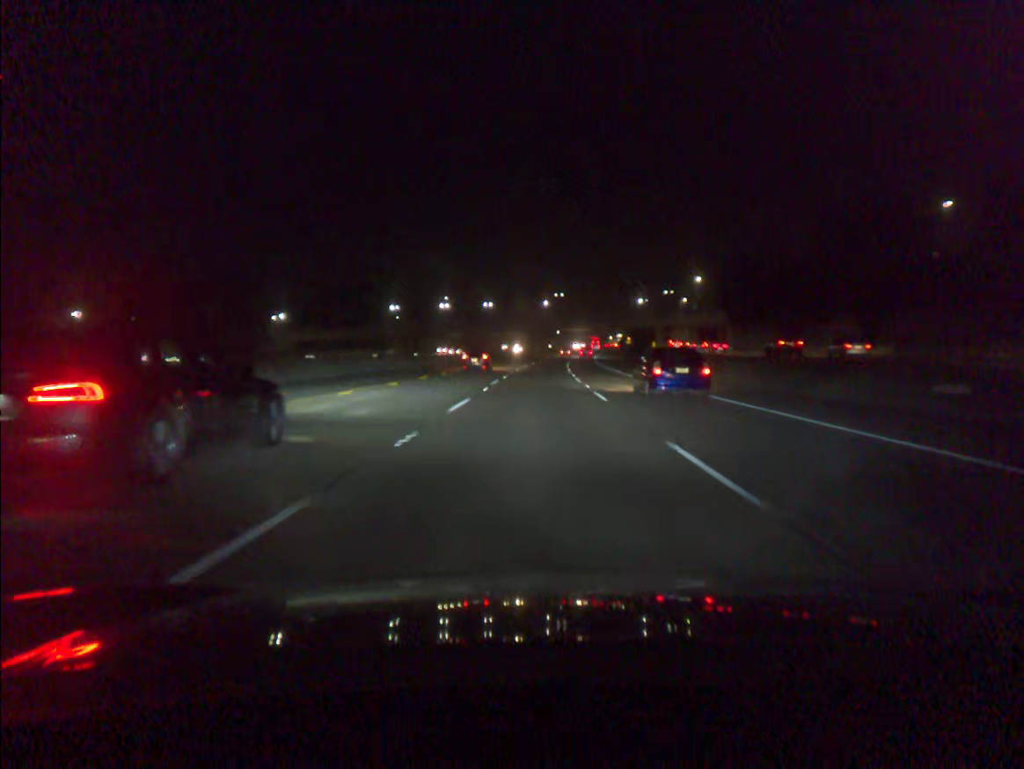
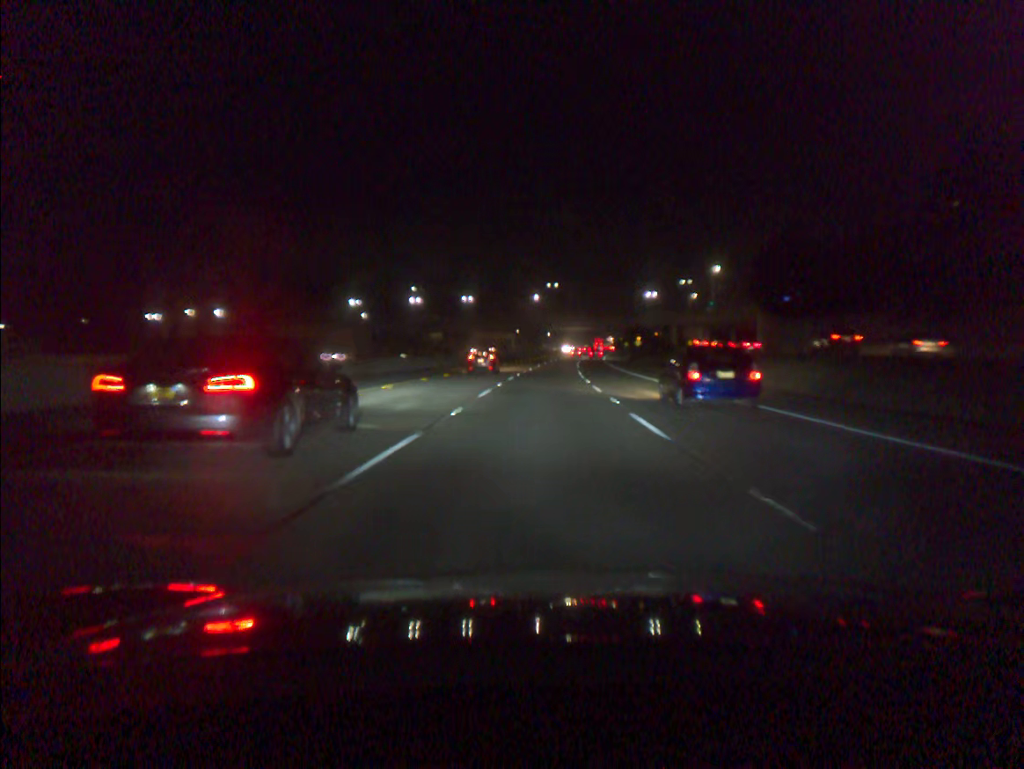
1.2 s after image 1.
(+0.2, +38.0) m; +1°
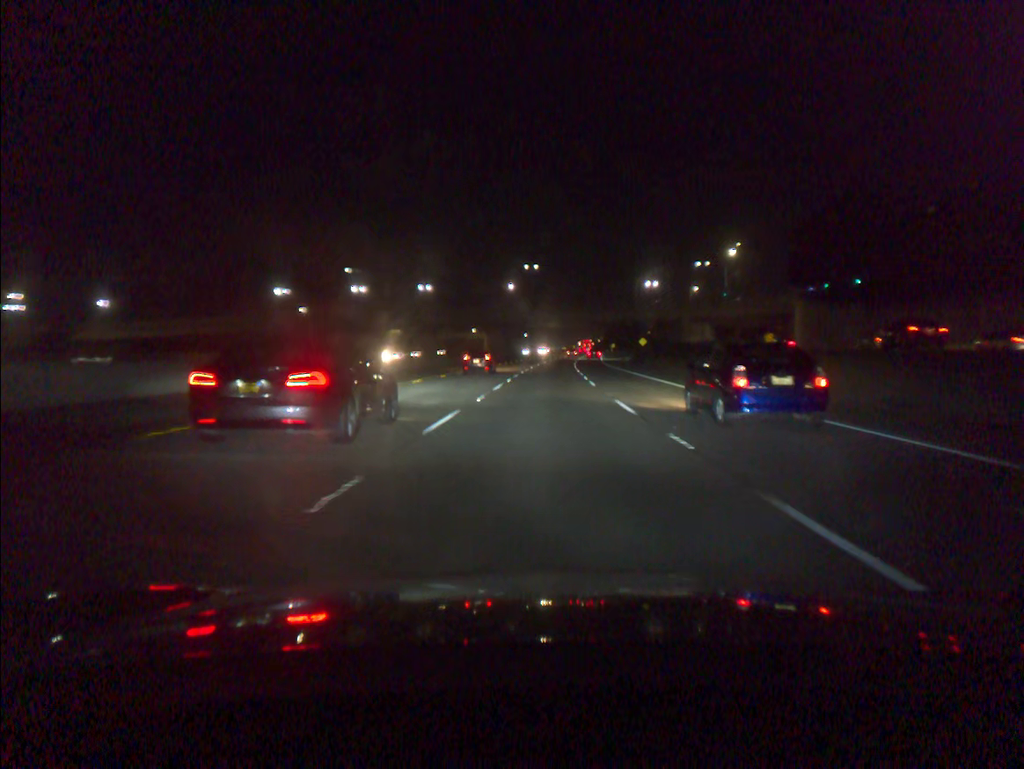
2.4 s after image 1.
(+0.5, +38.4) m; +2°
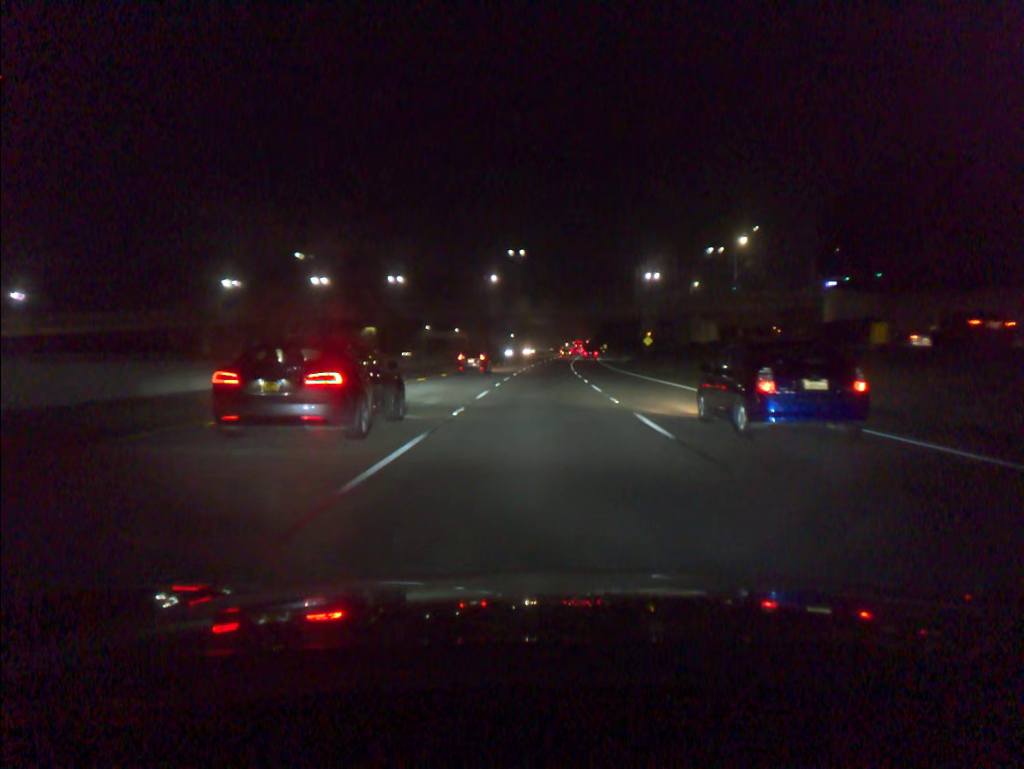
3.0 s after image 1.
(+0.2, +19.2) m; +1°
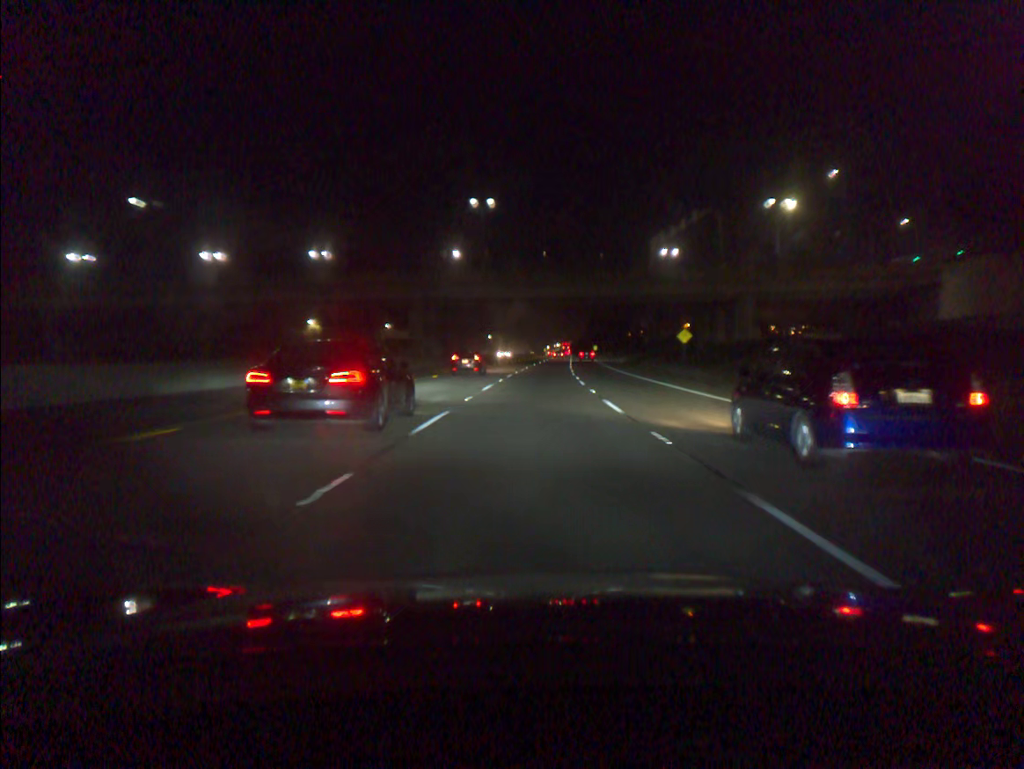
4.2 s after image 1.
(+0.5, +38.3) m; +1°
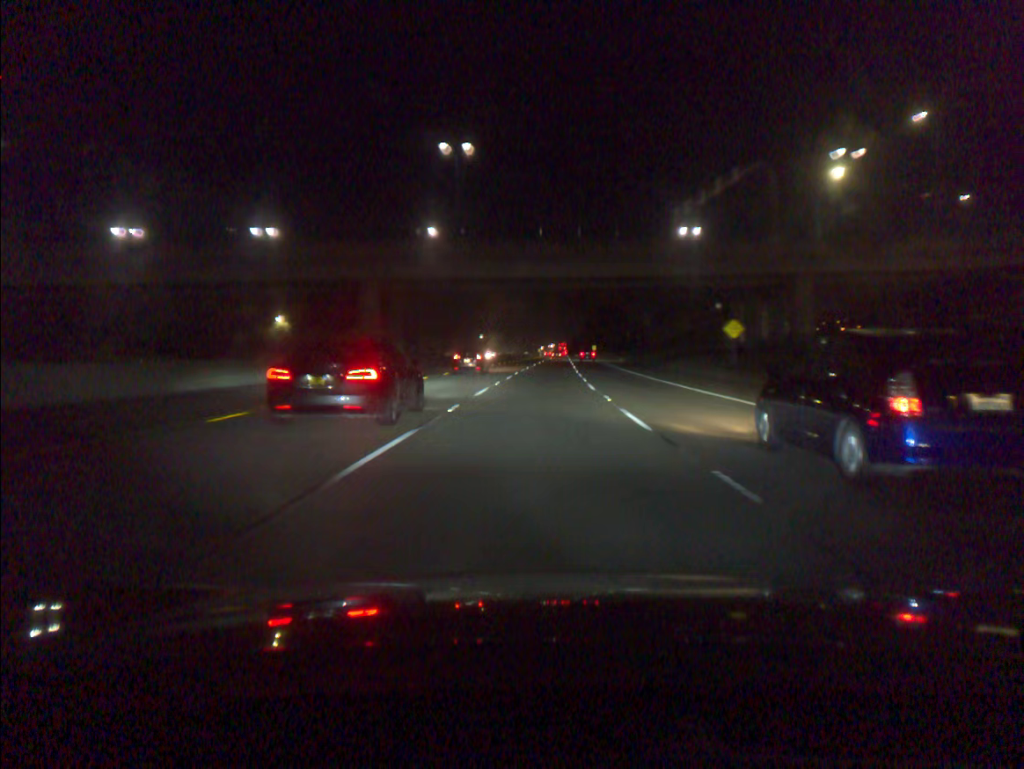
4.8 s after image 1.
(+0.1, +19.1) m; 0°
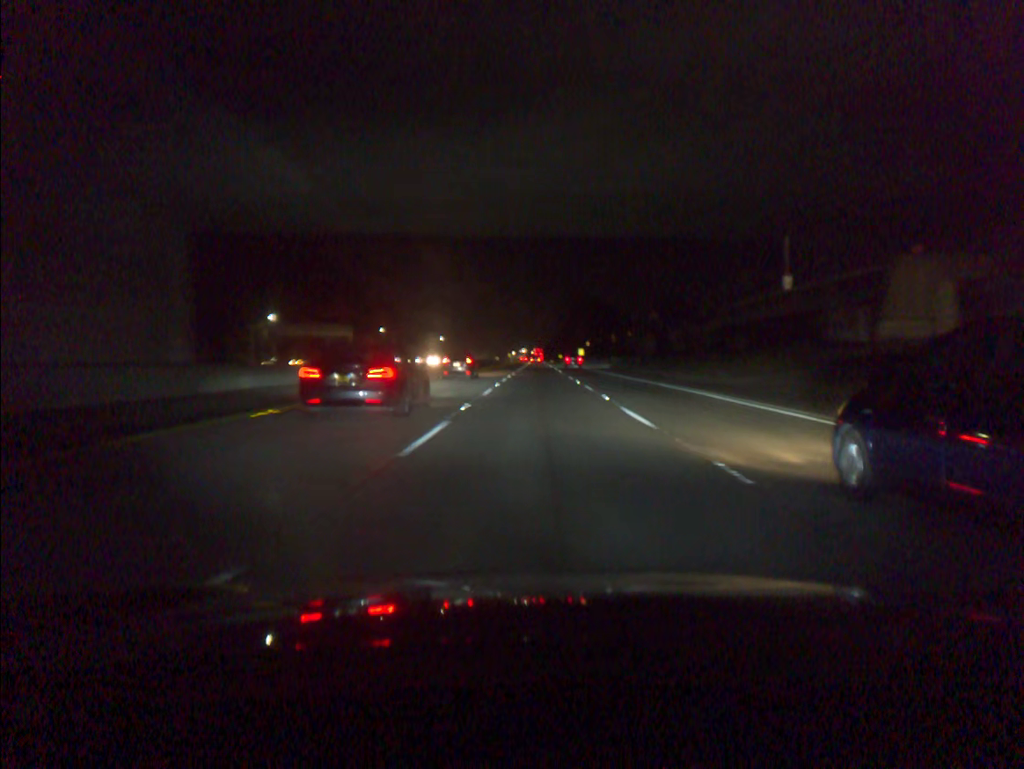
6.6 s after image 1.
(+0.9, +56.8) m; +2°
